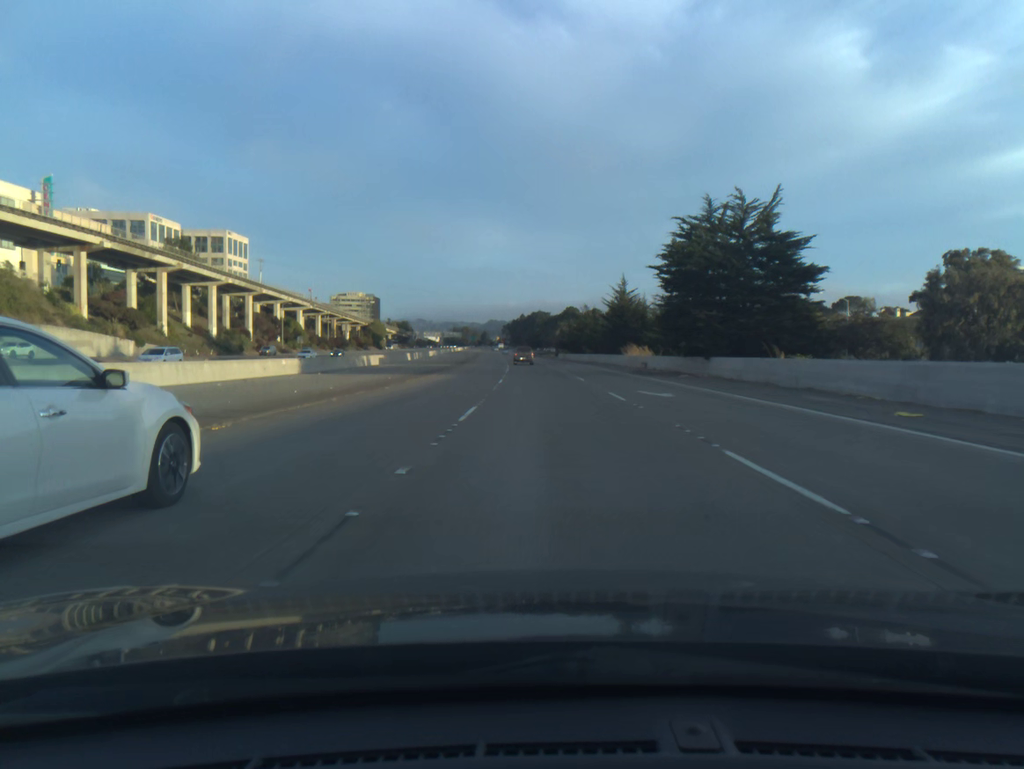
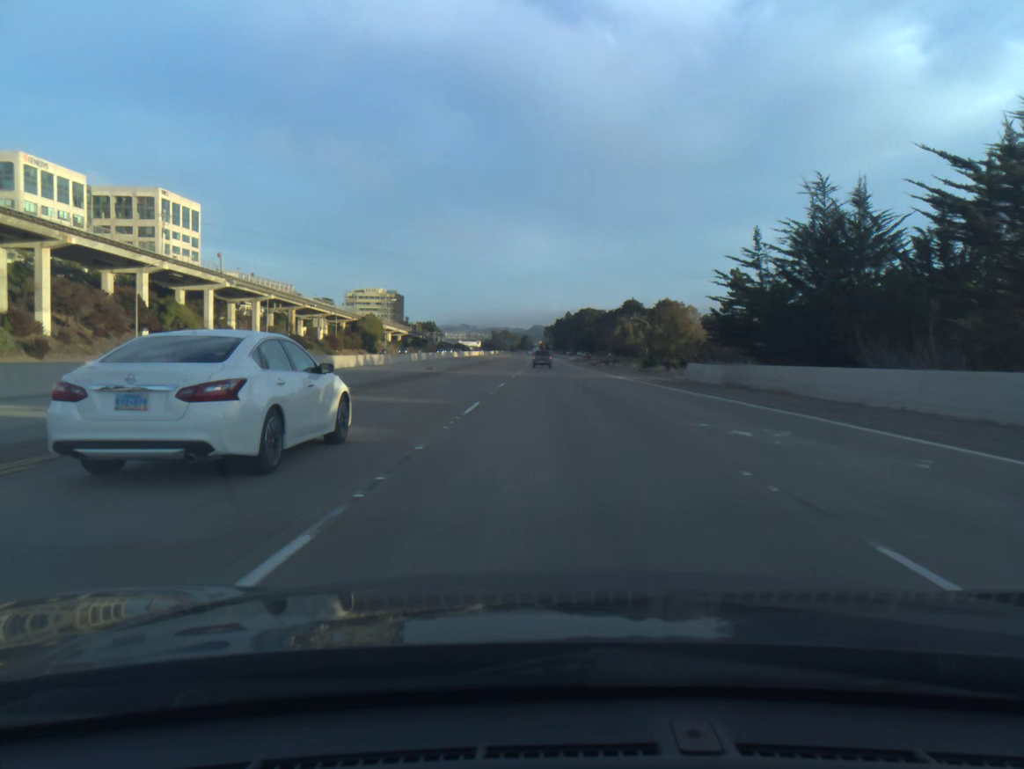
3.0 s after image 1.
(-2.6, +91.6) m; -3°
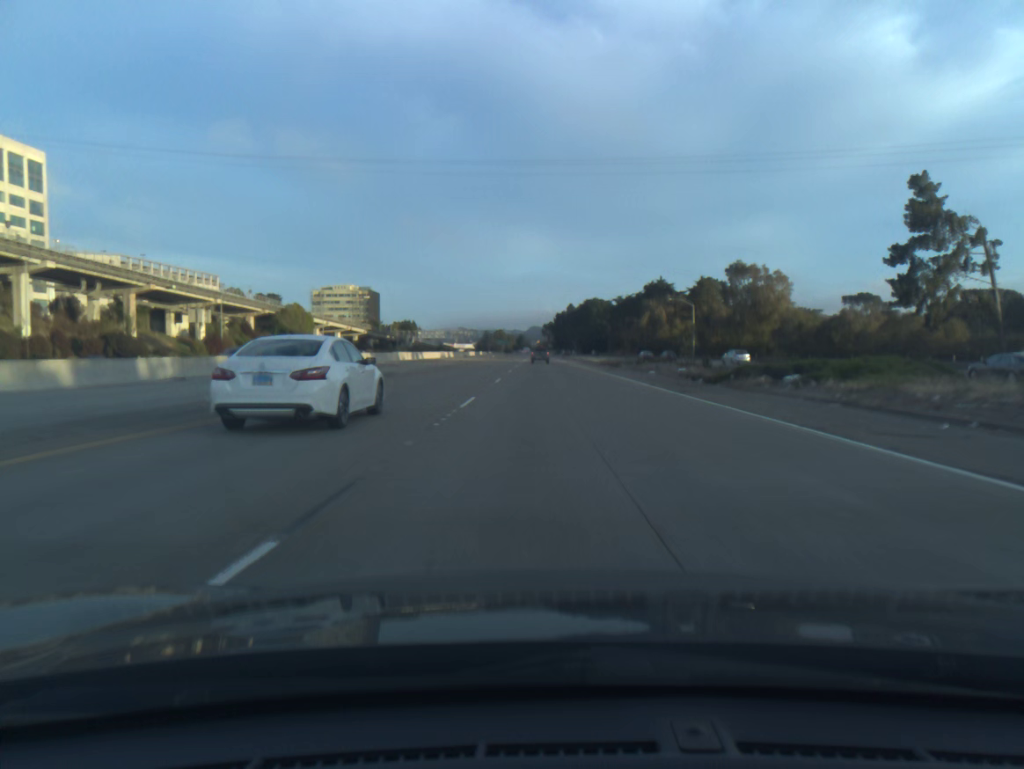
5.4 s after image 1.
(0.0, +73.7) m; 0°
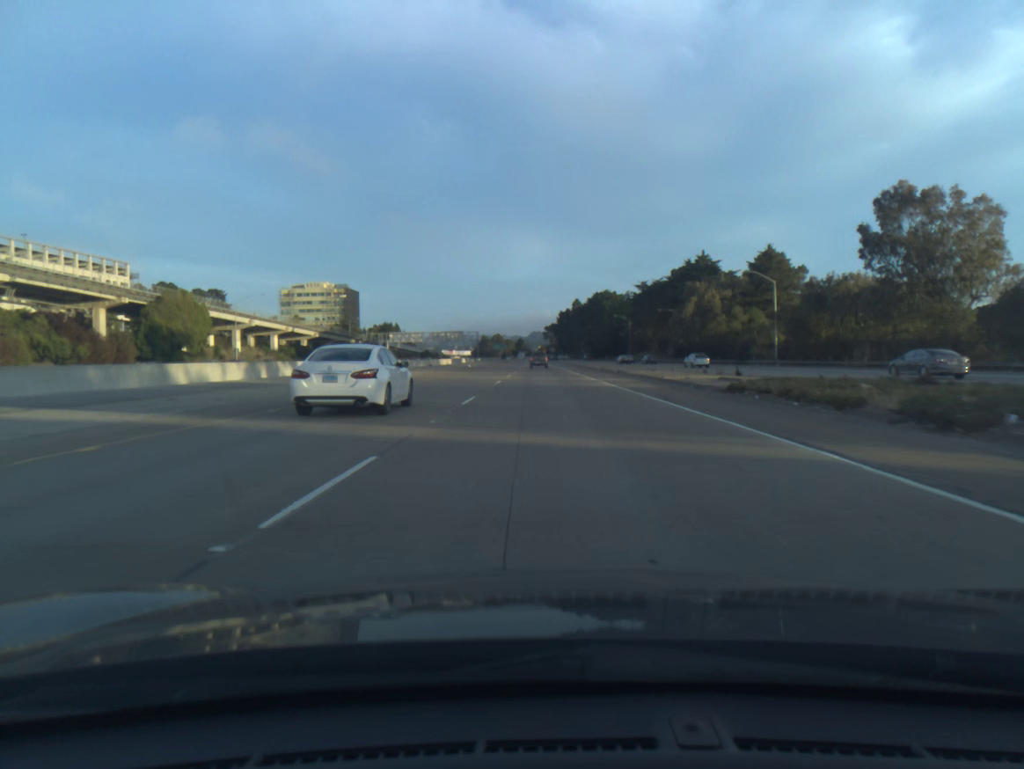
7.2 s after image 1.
(0.0, +55.1) m; 0°
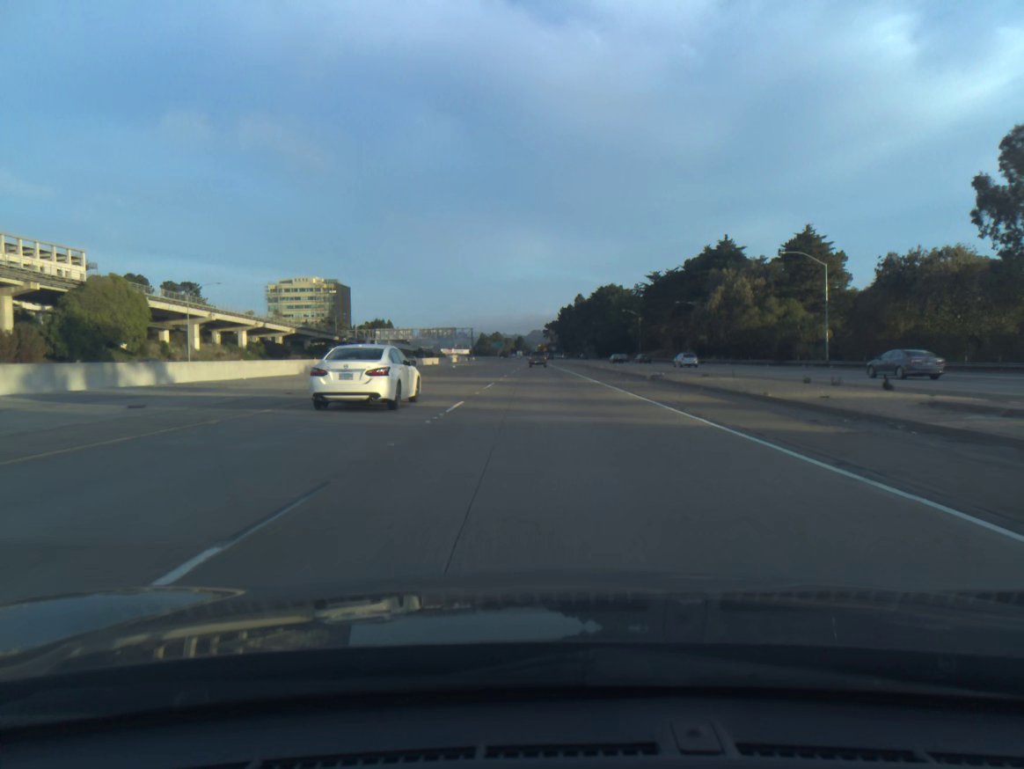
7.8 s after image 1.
(0.0, +18.3) m; 0°
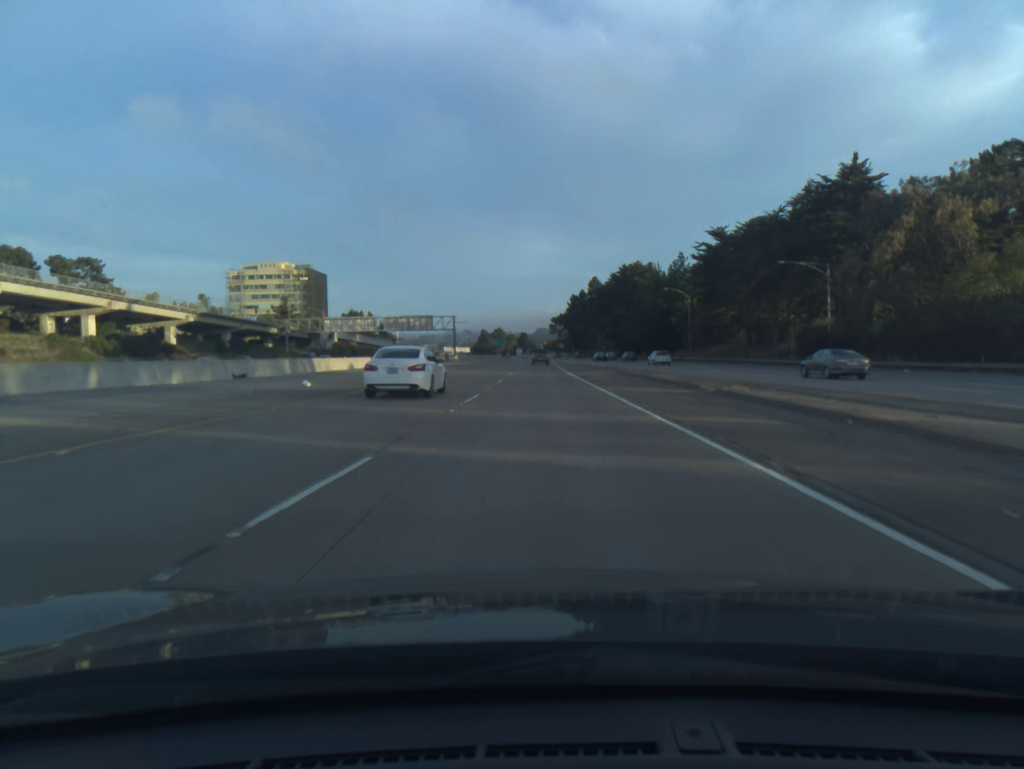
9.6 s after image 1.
(-0.2, +54.9) m; -1°
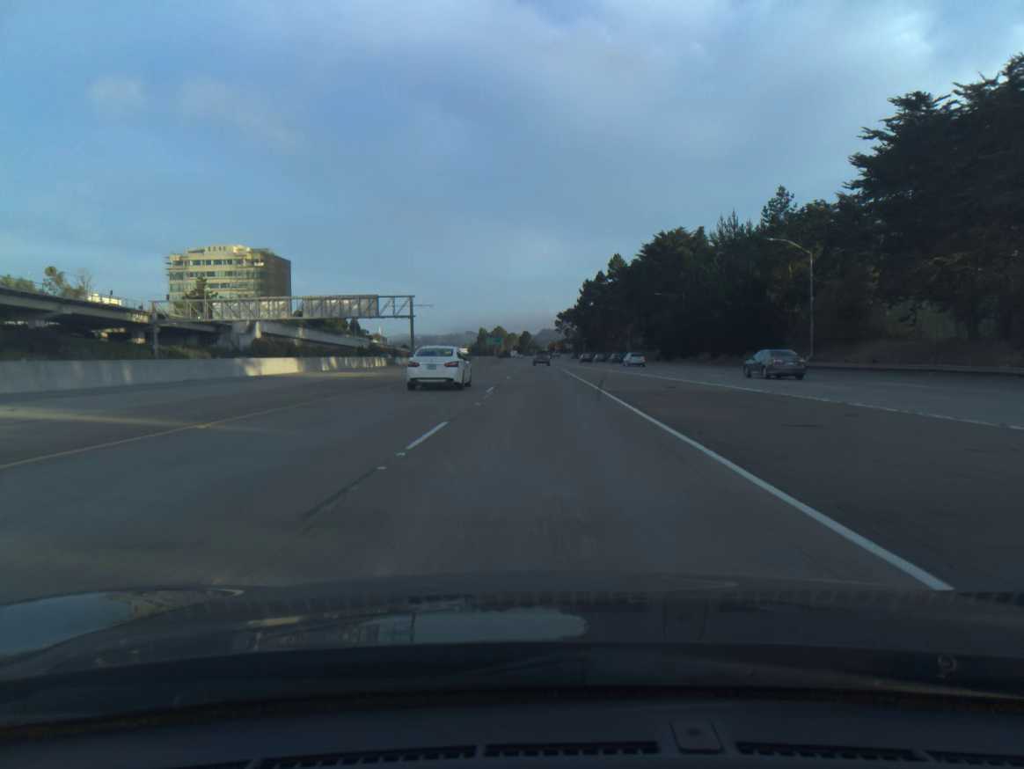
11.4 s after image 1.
(-0.2, +54.9) m; 0°
